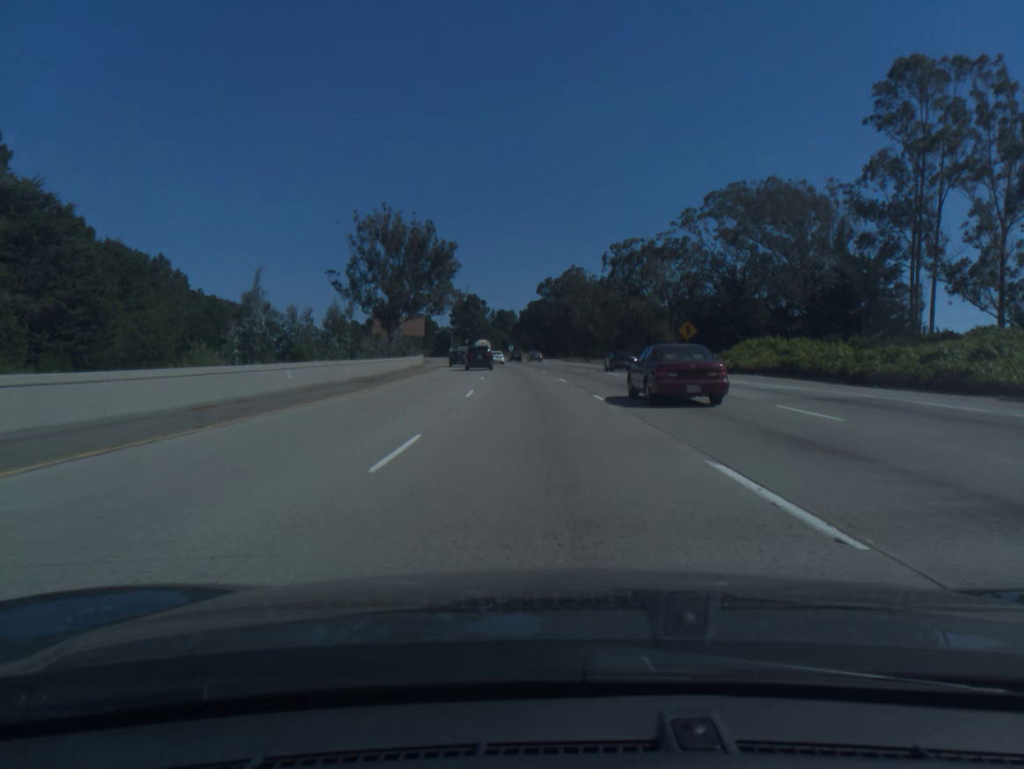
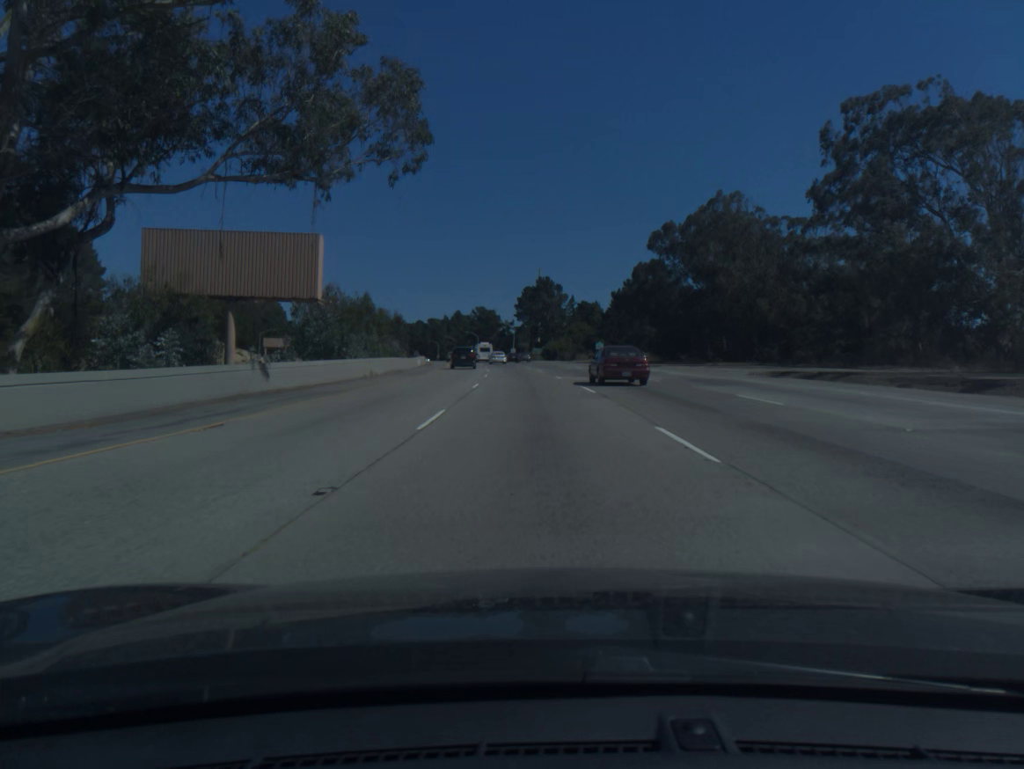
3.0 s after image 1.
(-4.4, +83.4) m; -6°
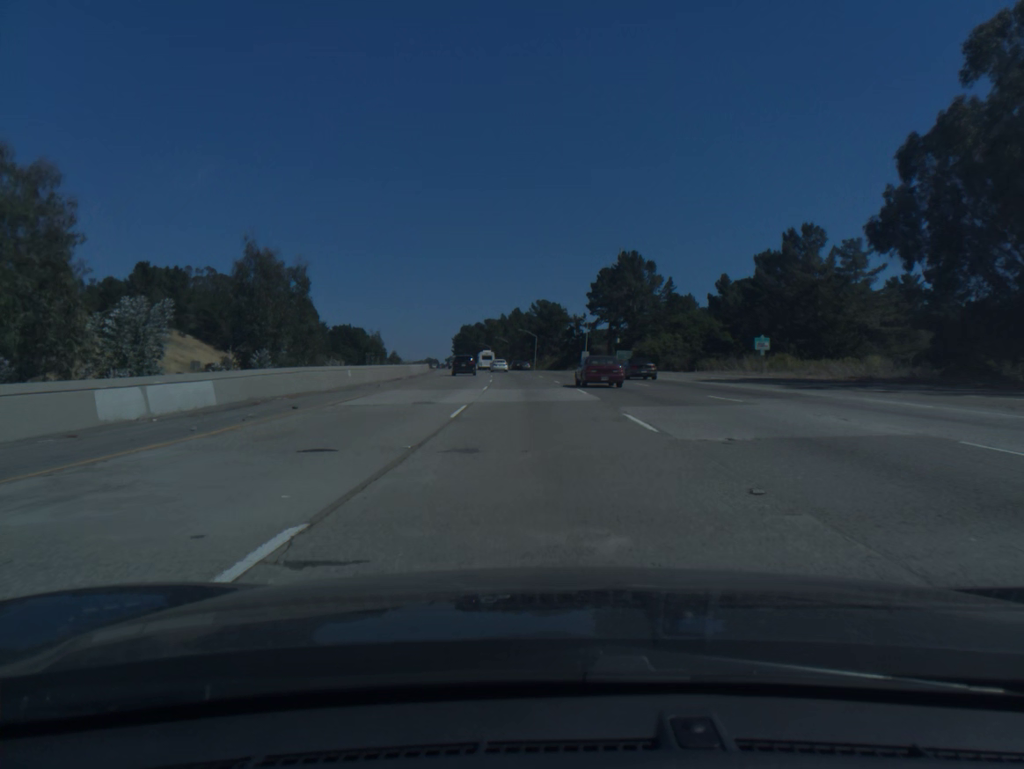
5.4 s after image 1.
(-2.9, +68.6) m; -5°
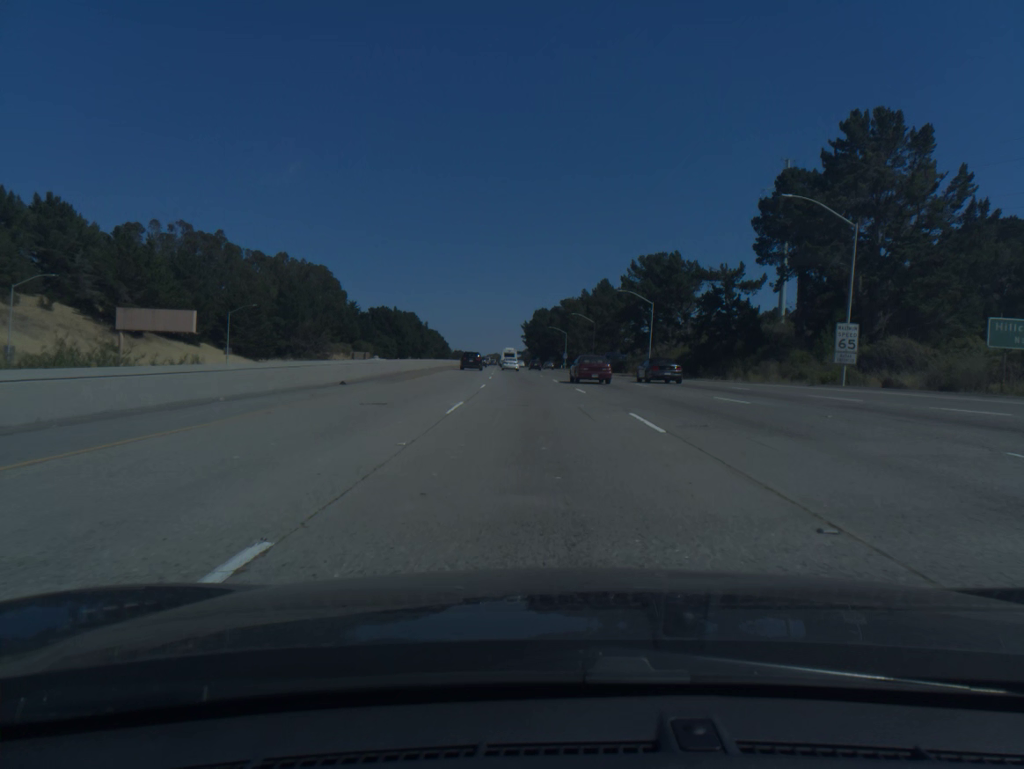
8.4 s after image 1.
(-4.5, +87.8) m; -6°
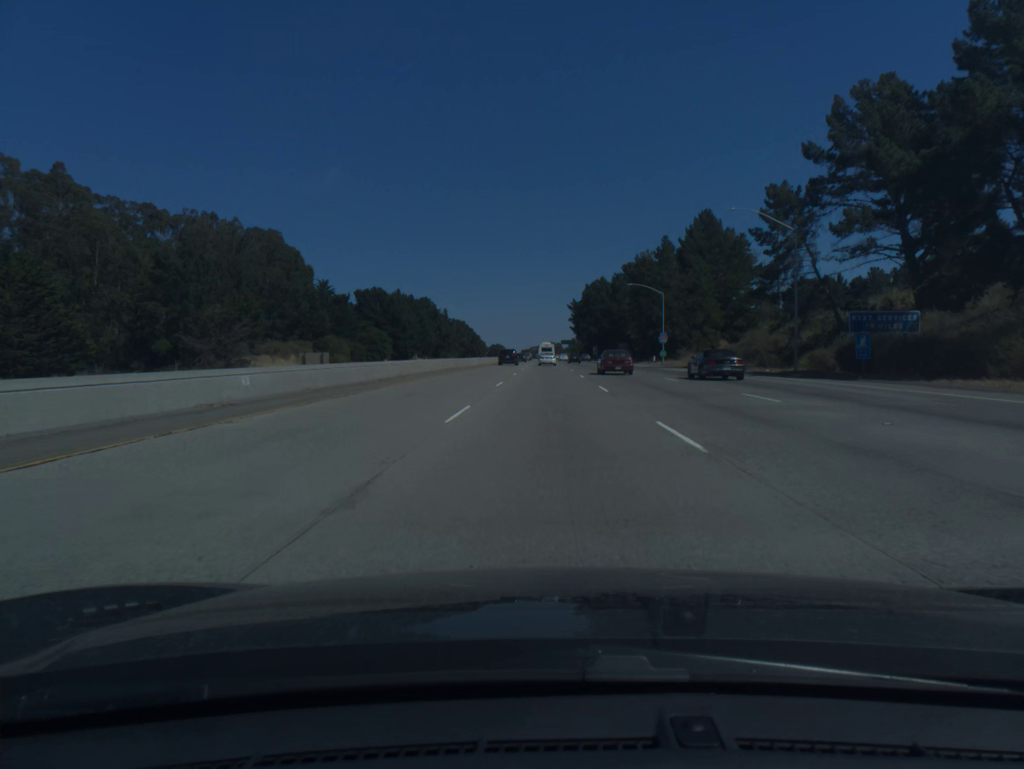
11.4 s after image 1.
(-3.5, +89.5) m; -3°
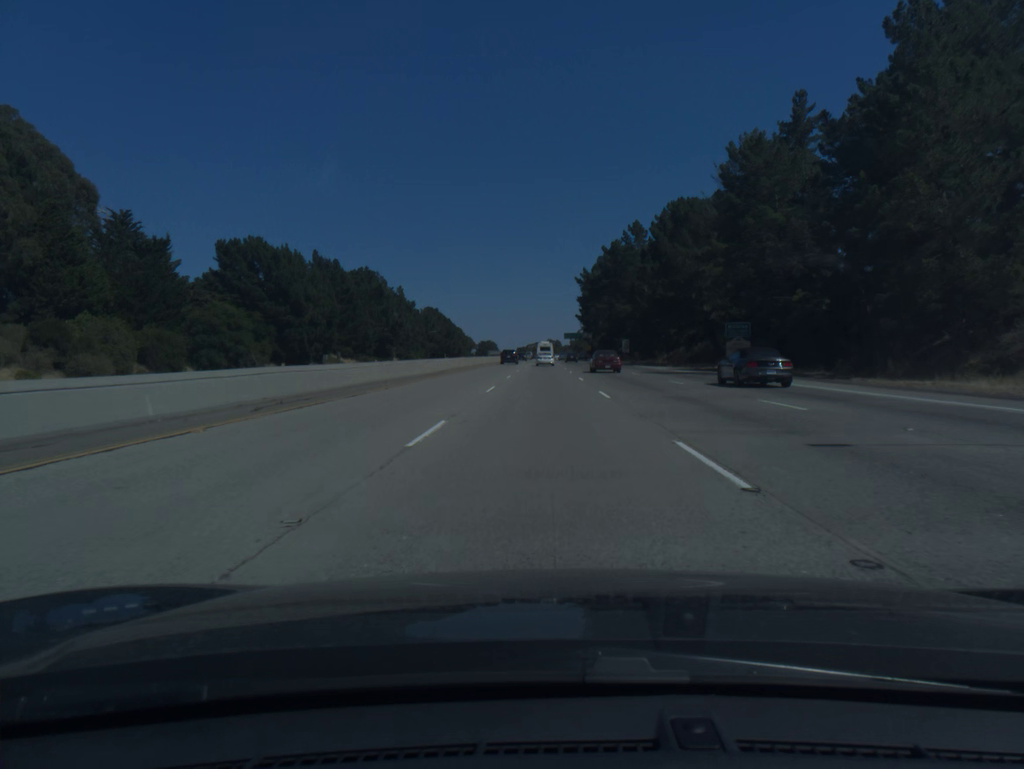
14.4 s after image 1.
(+0.4, +90.3) m; 0°
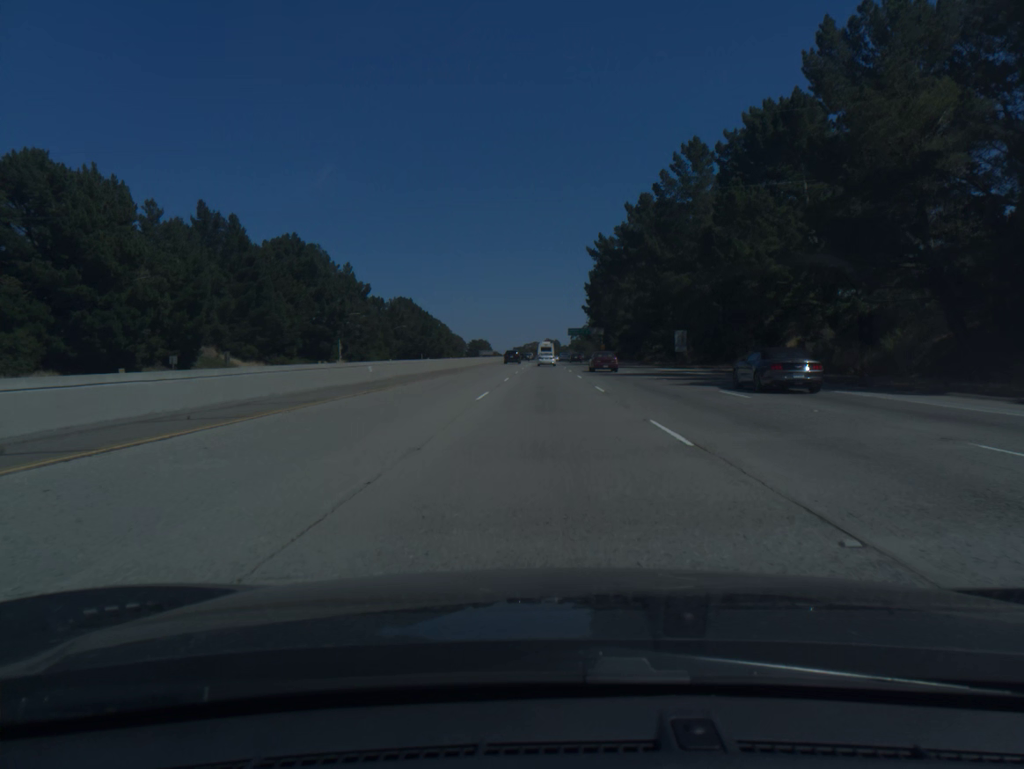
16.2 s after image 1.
(0.0, +54.5) m; 0°
